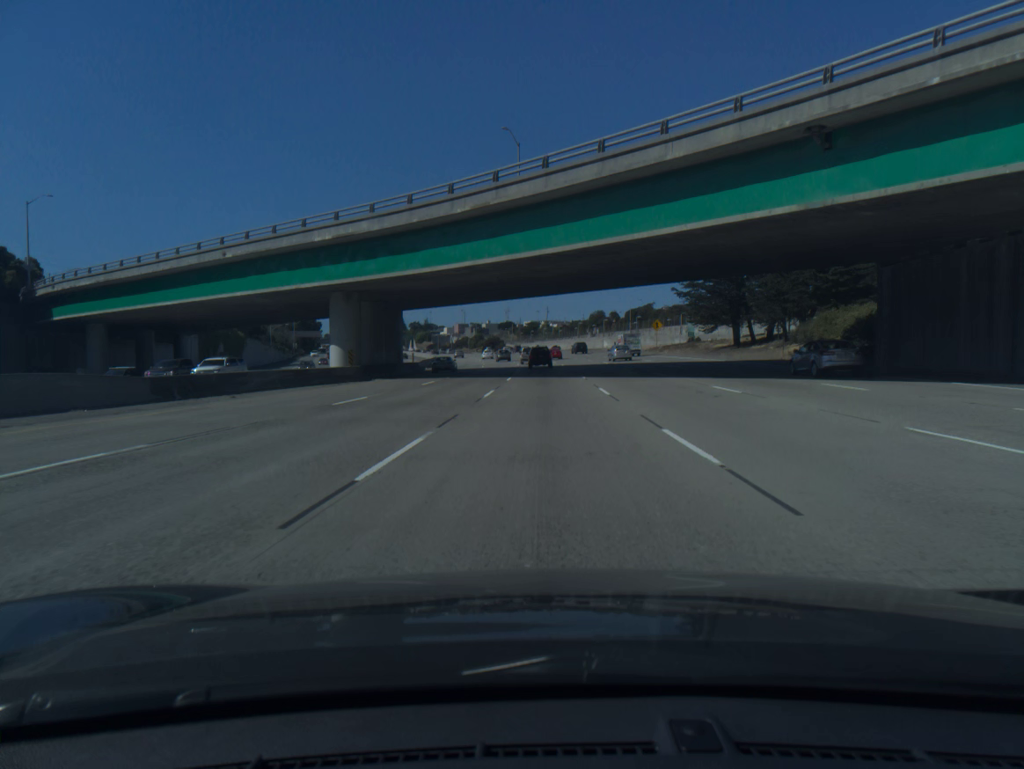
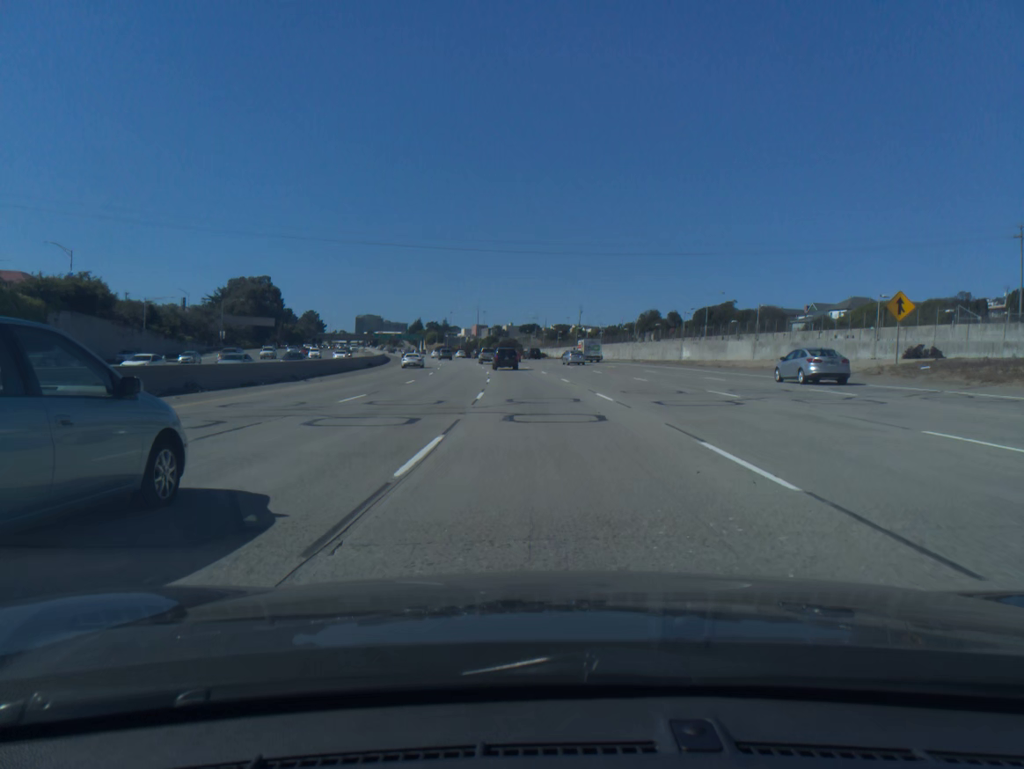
(-0.6, +71.4) m; -2°
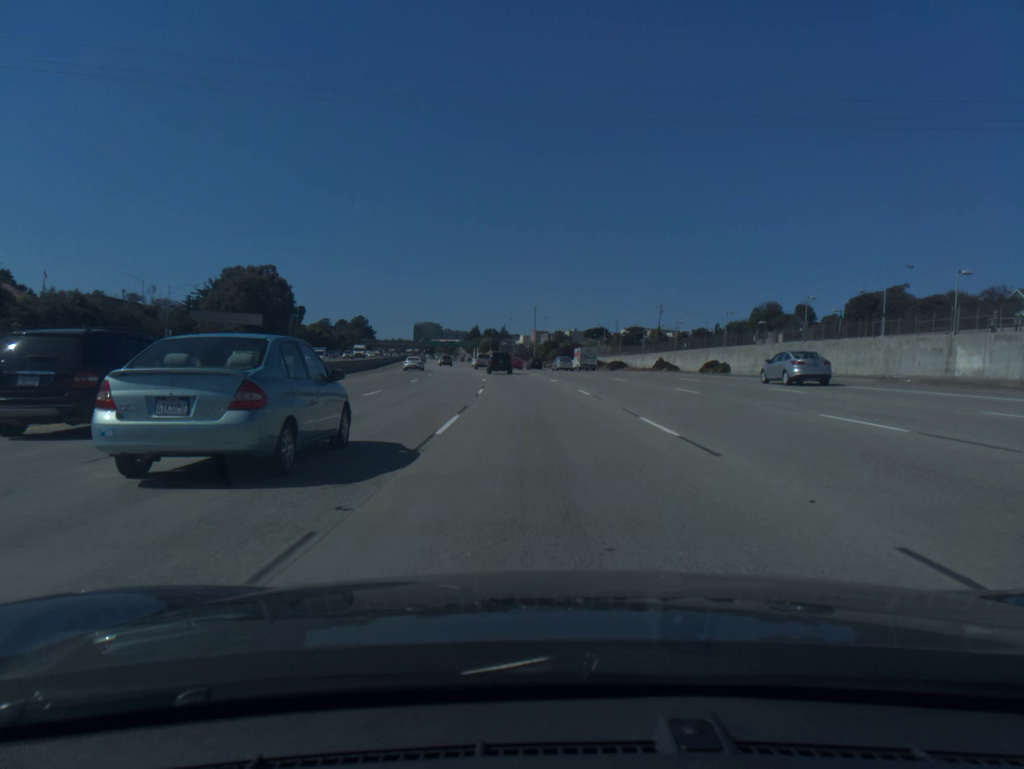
(-2.0, +52.6) m; -4°
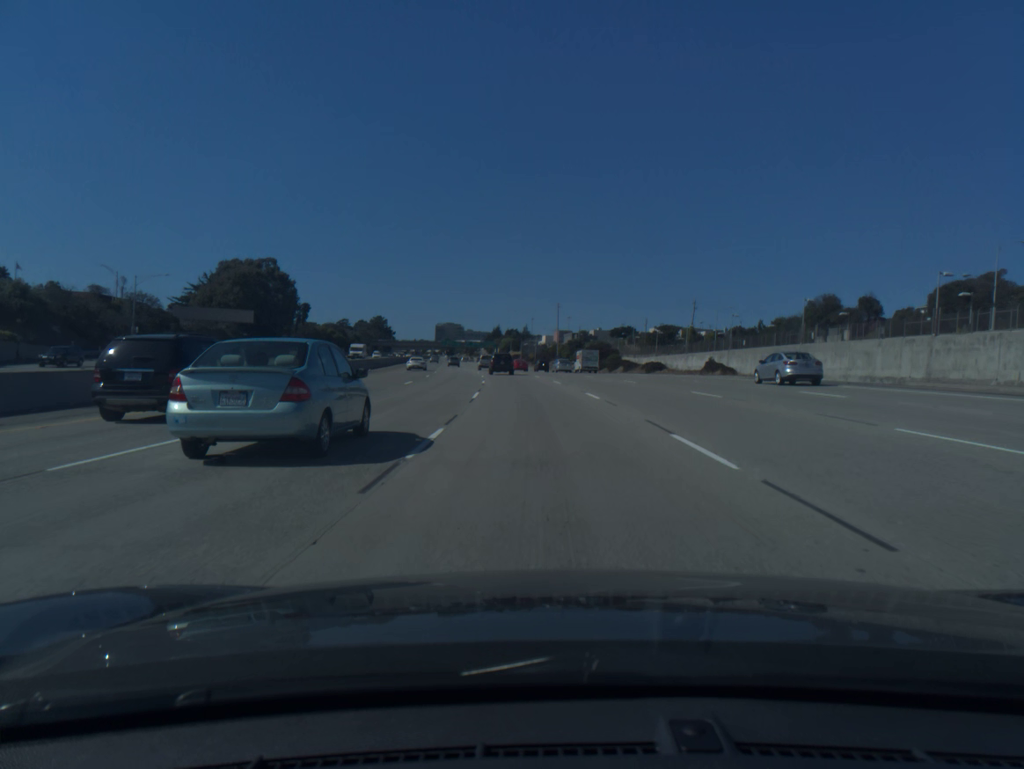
(-0.2, +17.4) m; -2°
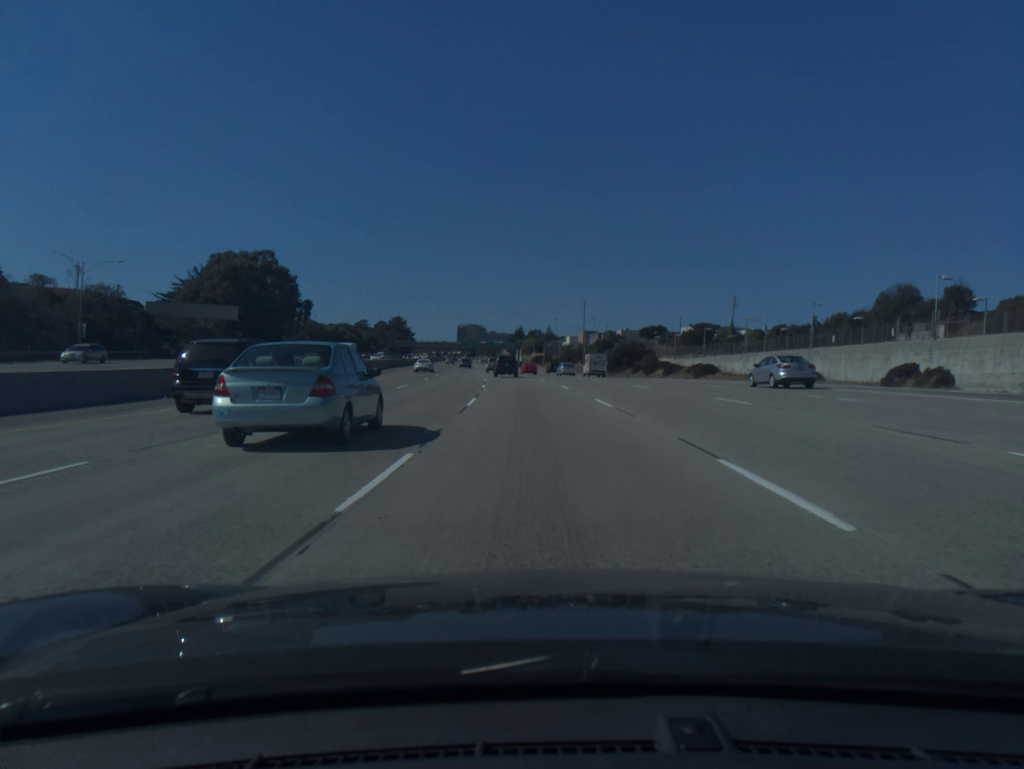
(-0.3, +17.4) m; -2°
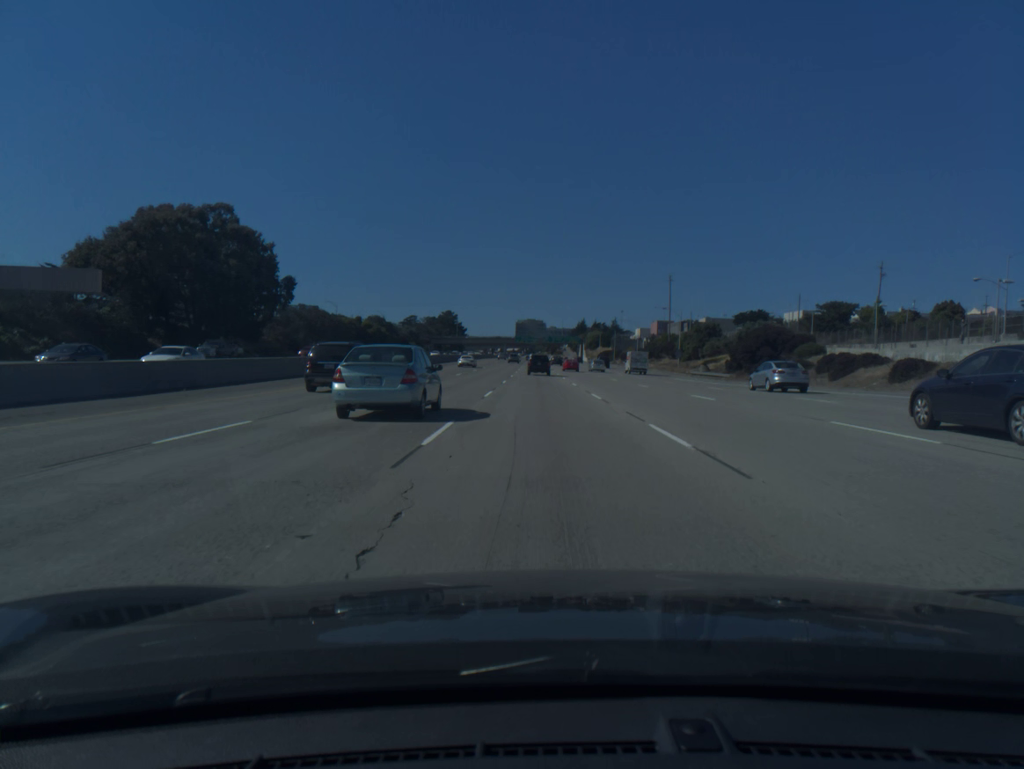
(-2.2, +51.9) m; -4°
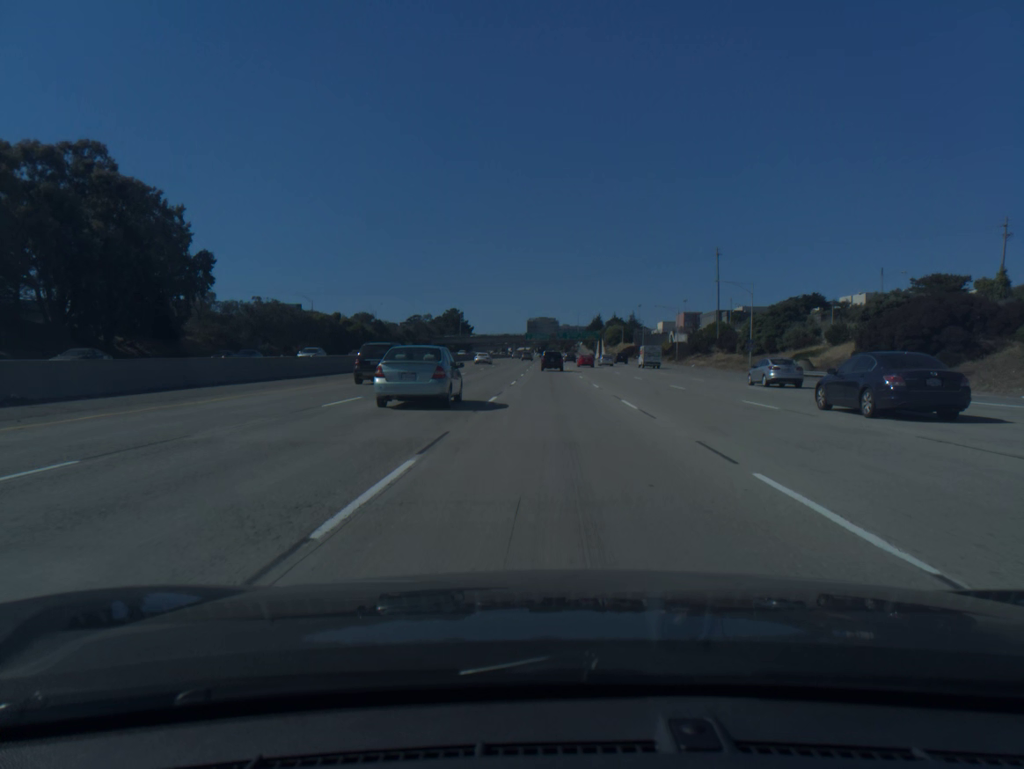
(-0.4, +34.6) m; -1°
